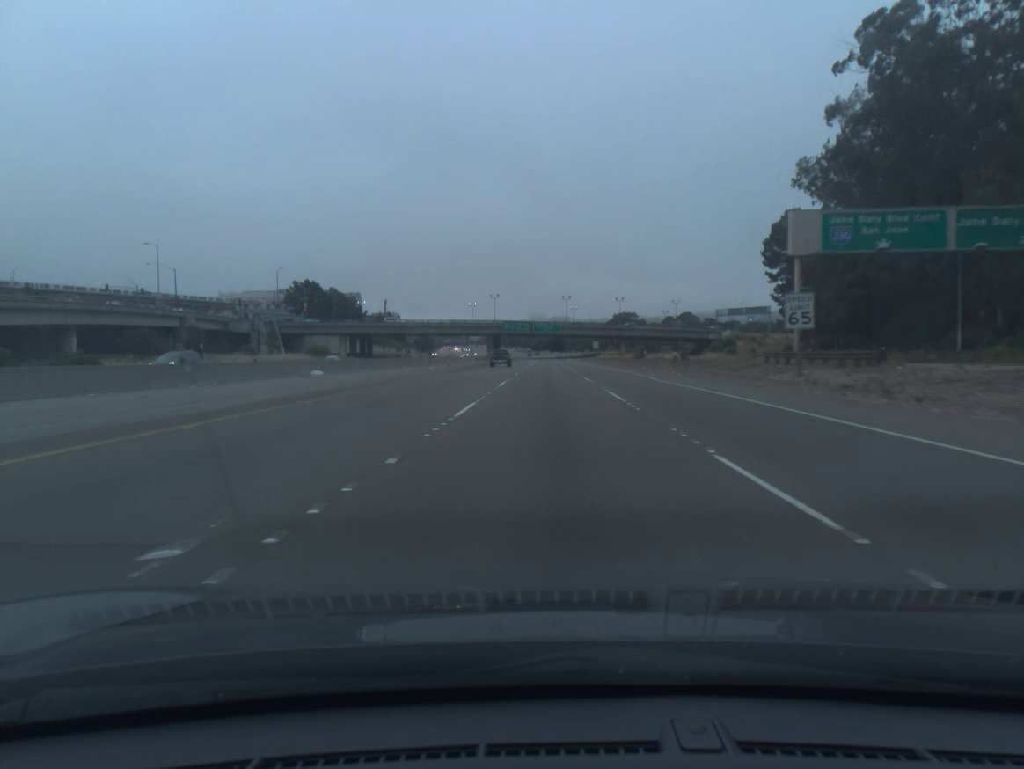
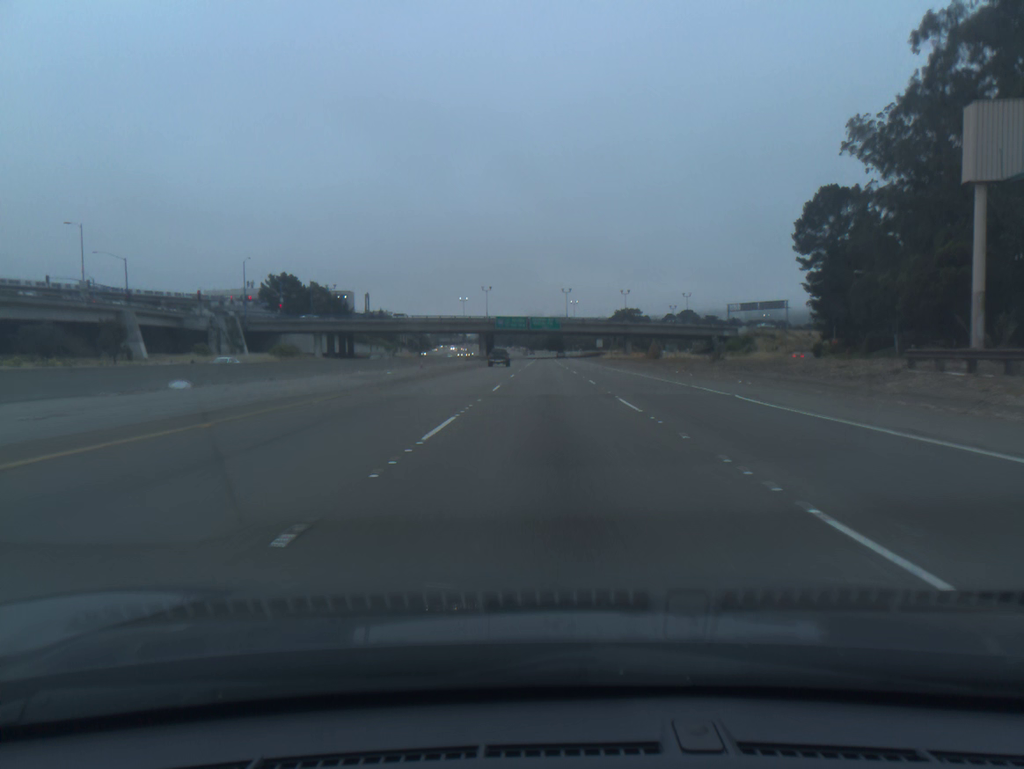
(0.0, +18.4) m; 0°
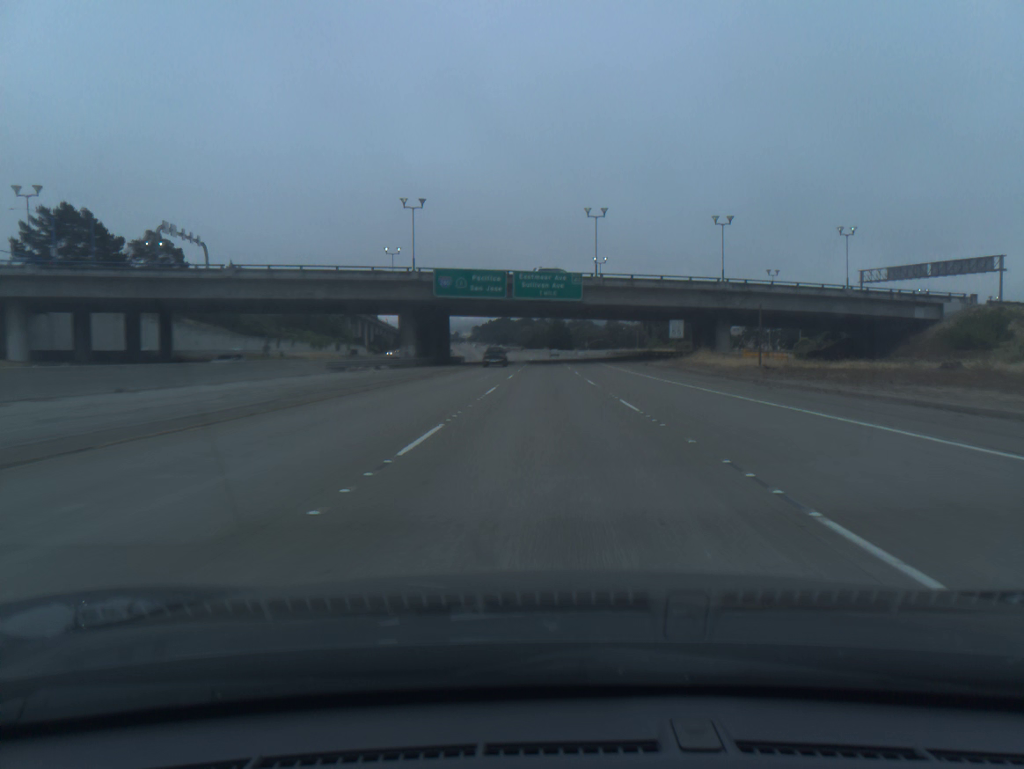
(0.0, +91.7) m; 0°
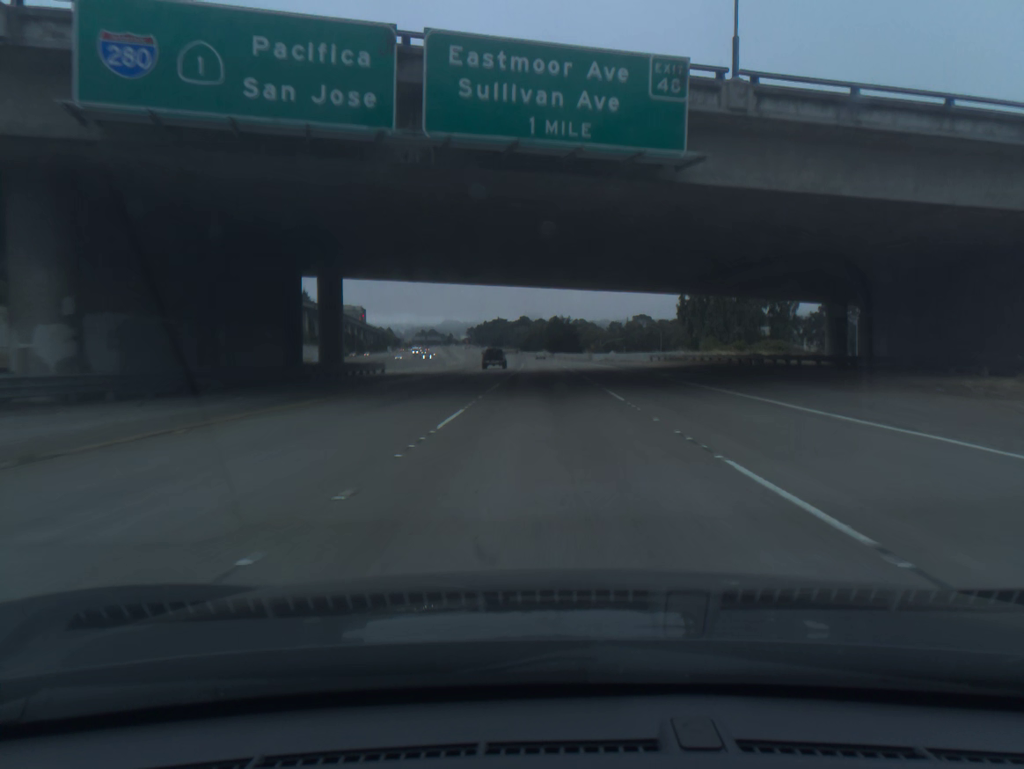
(0.0, +54.9) m; 0°
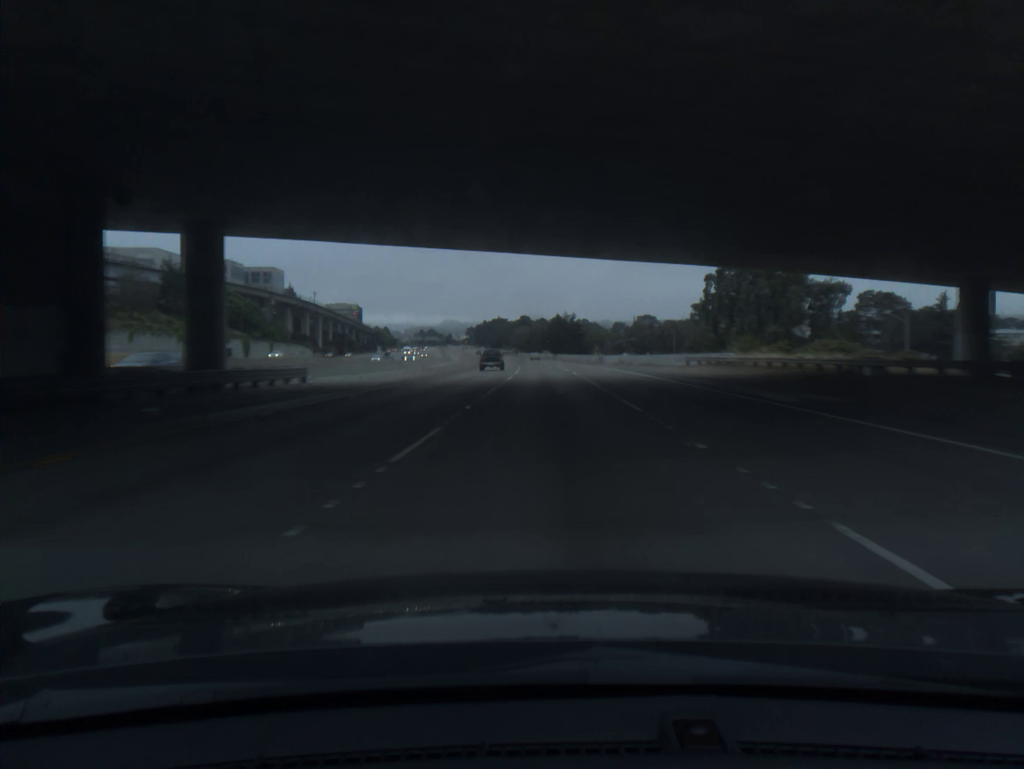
(0.0, +18.3) m; 0°
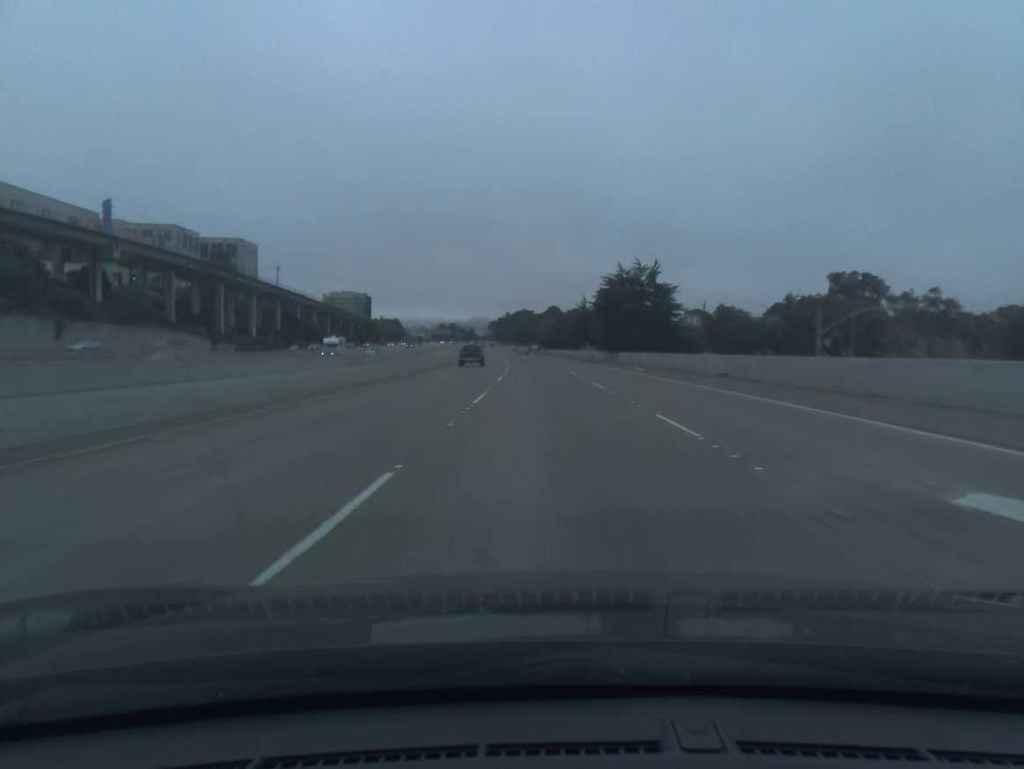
(-1.2, +91.4) m; -2°
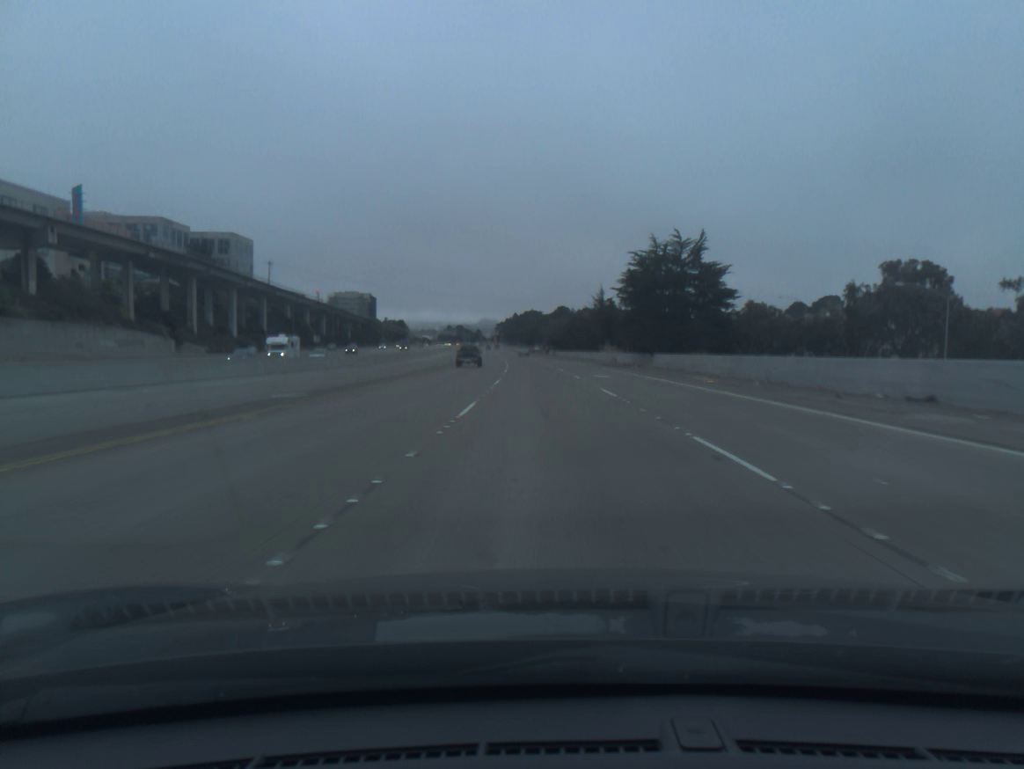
(-0.1, +18.3) m; -1°
